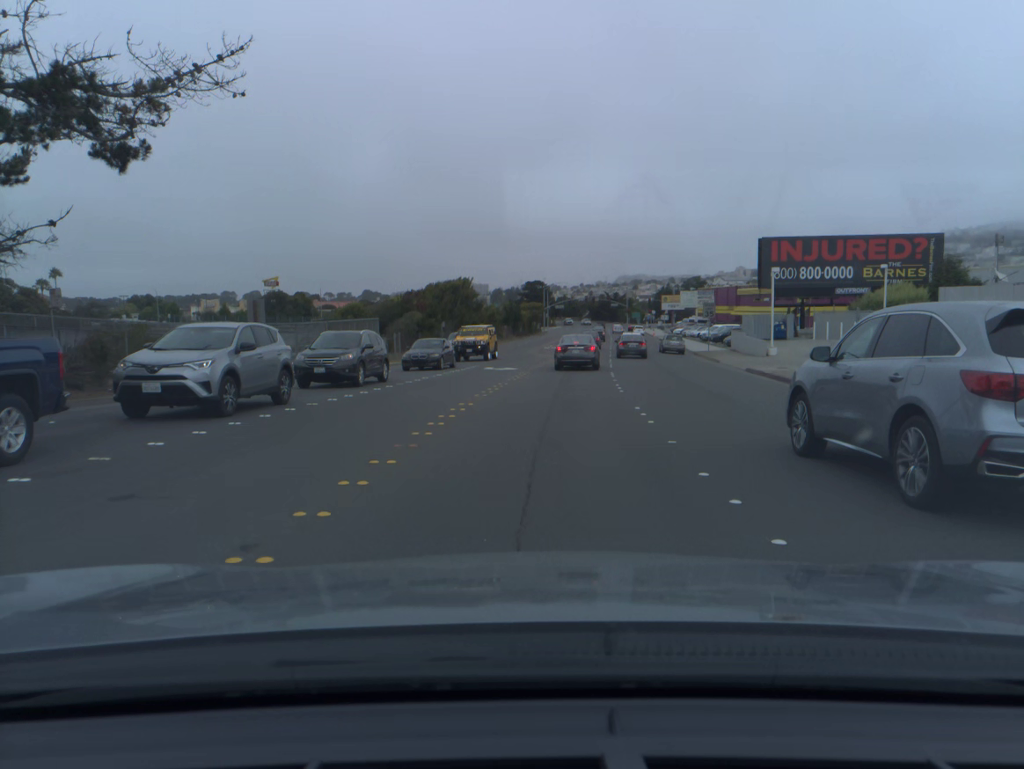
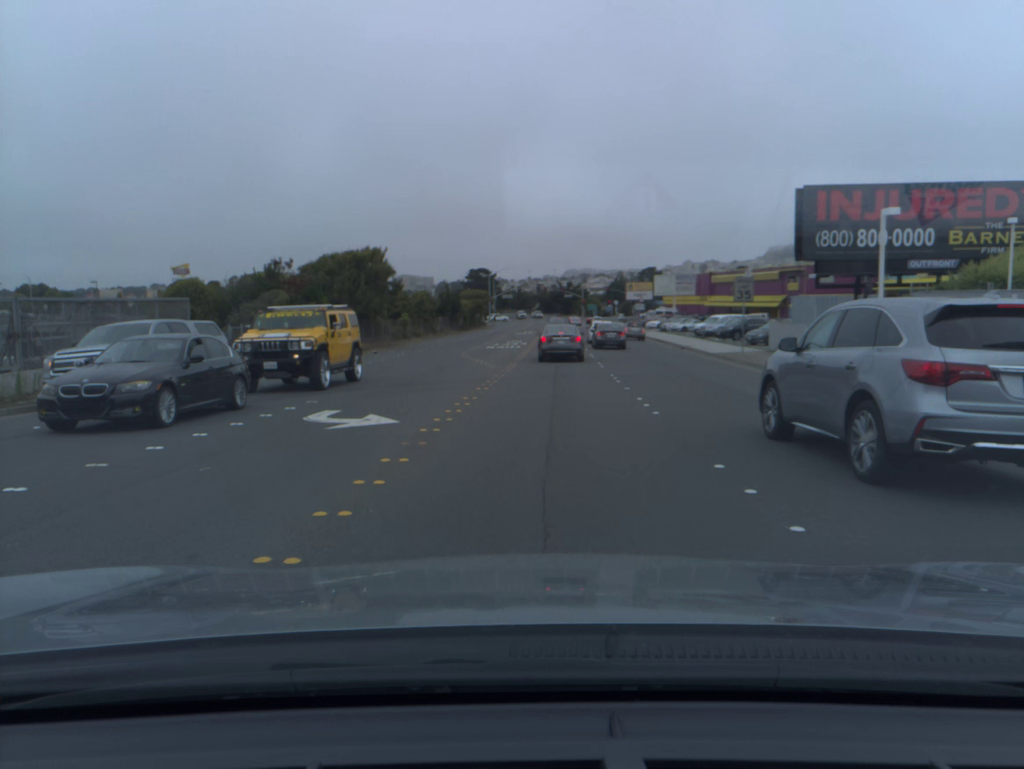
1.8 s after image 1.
(+0.8, +22.1) m; +4°
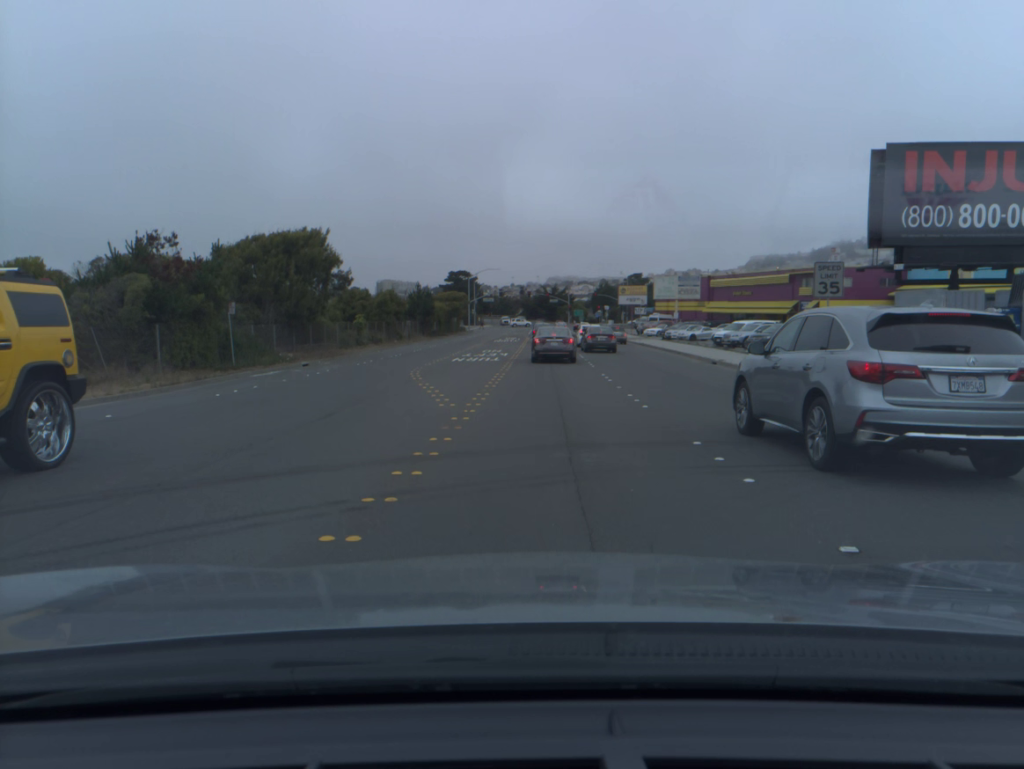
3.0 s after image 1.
(+0.2, +12.9) m; +1°
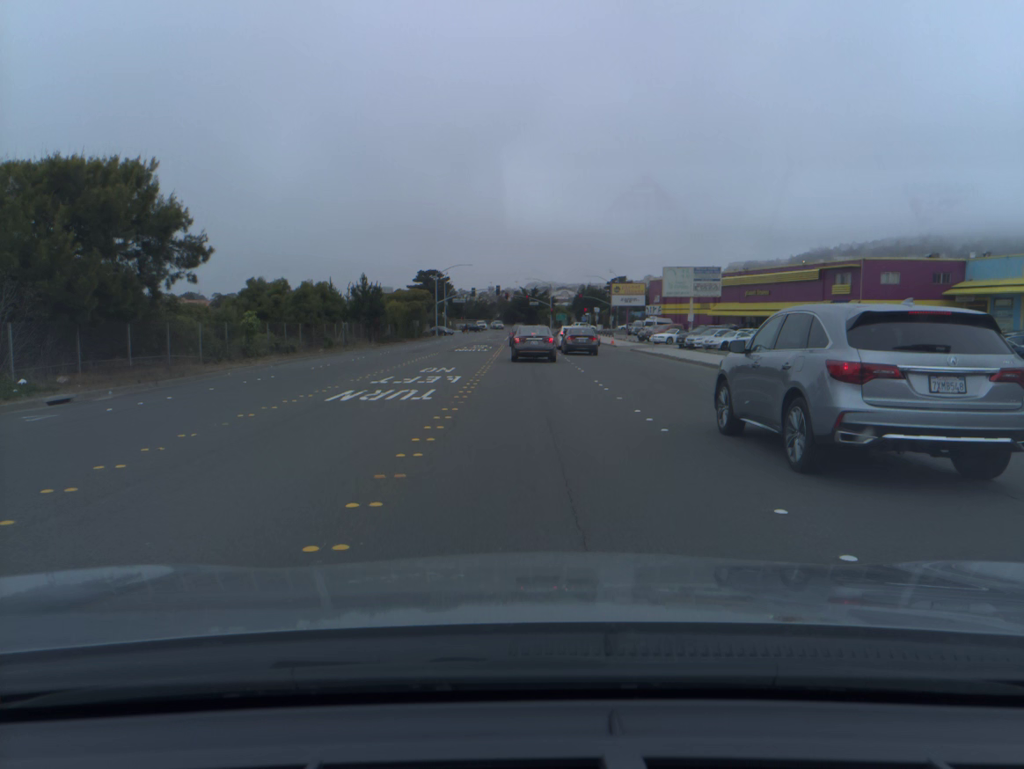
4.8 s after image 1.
(+0.3, +18.6) m; +1°
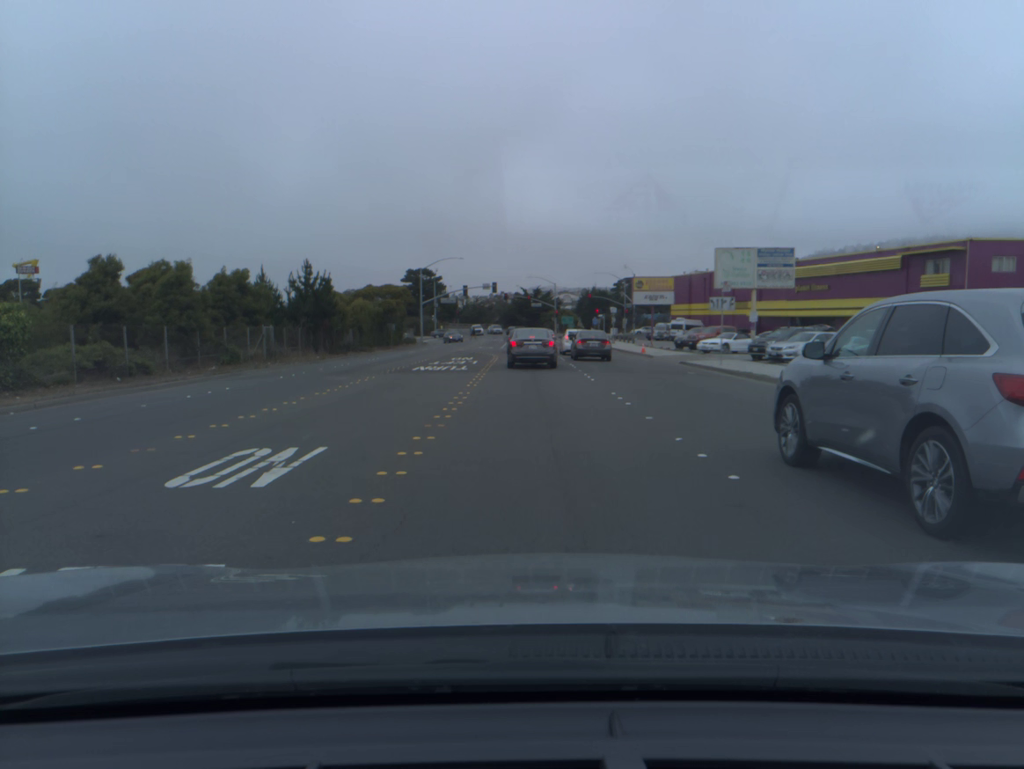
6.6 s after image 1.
(0.0, +18.2) m; 0°
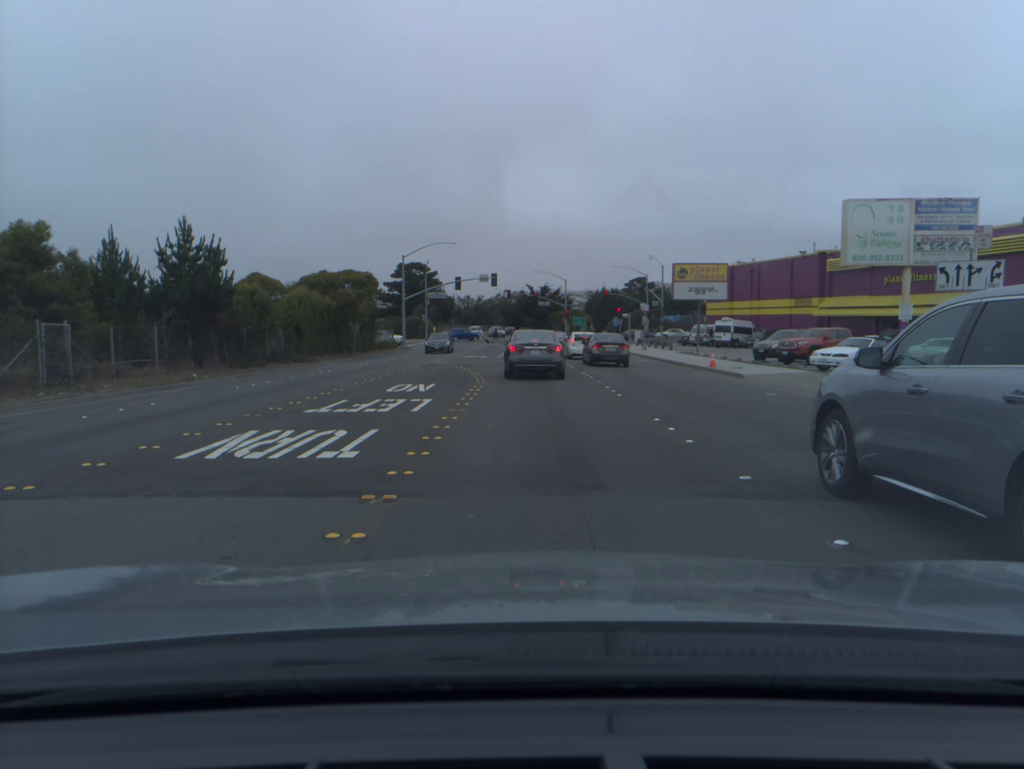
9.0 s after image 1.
(-0.1, +19.8) m; -1°
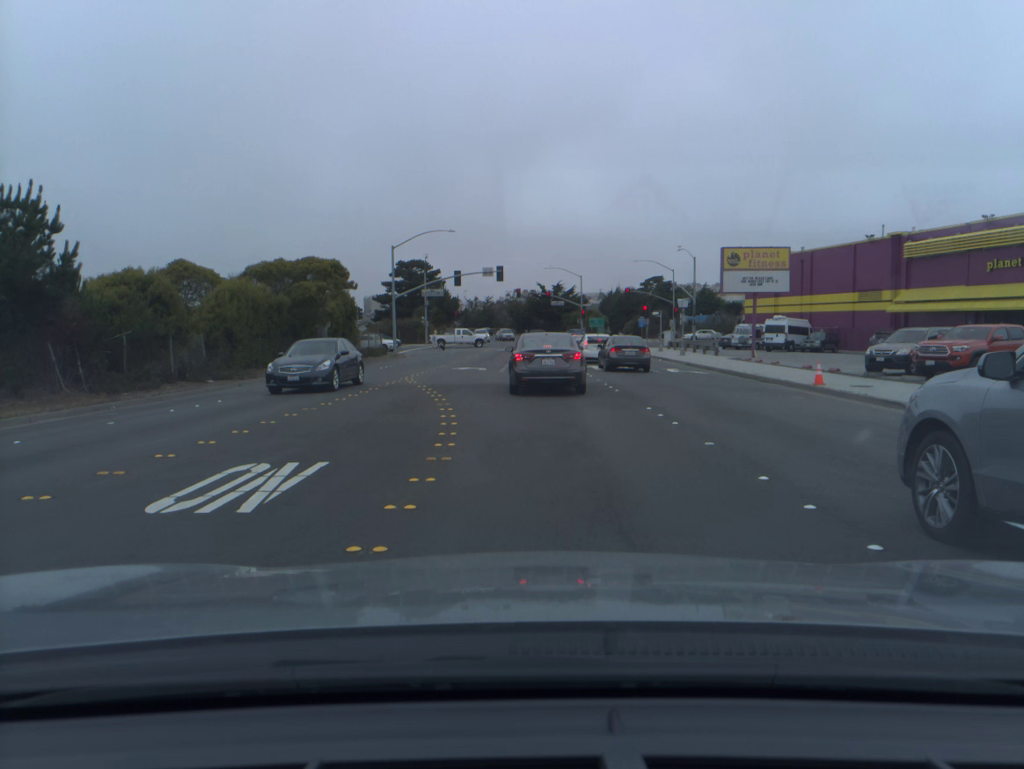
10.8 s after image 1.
(0.0, +12.3) m; -1°
